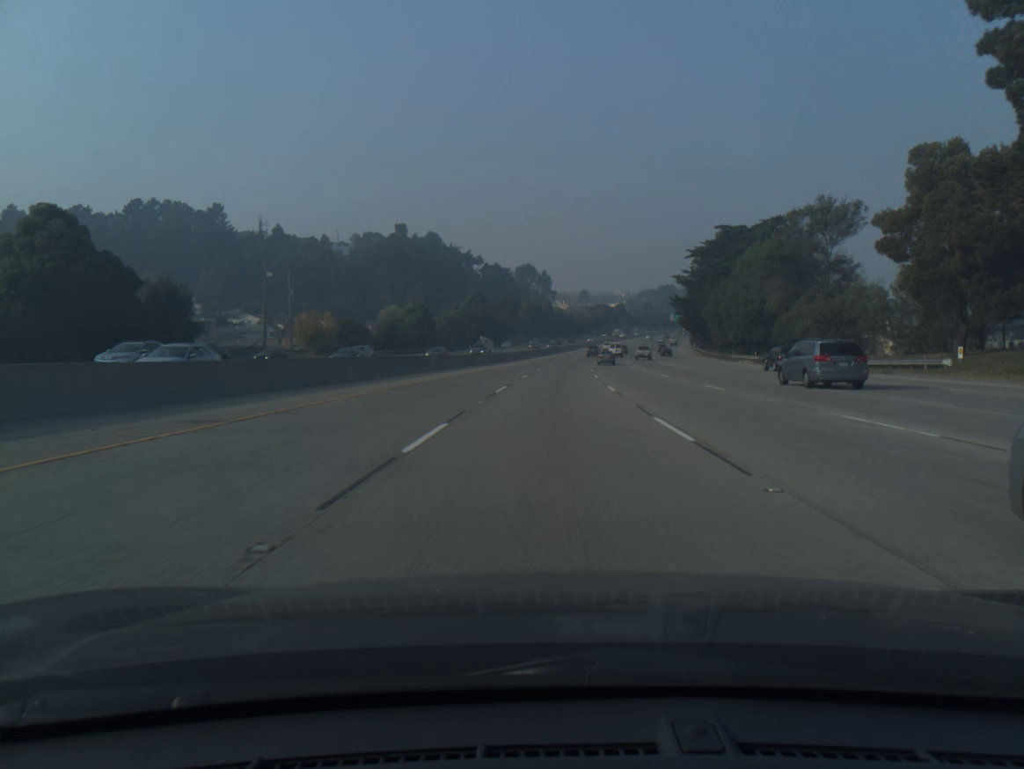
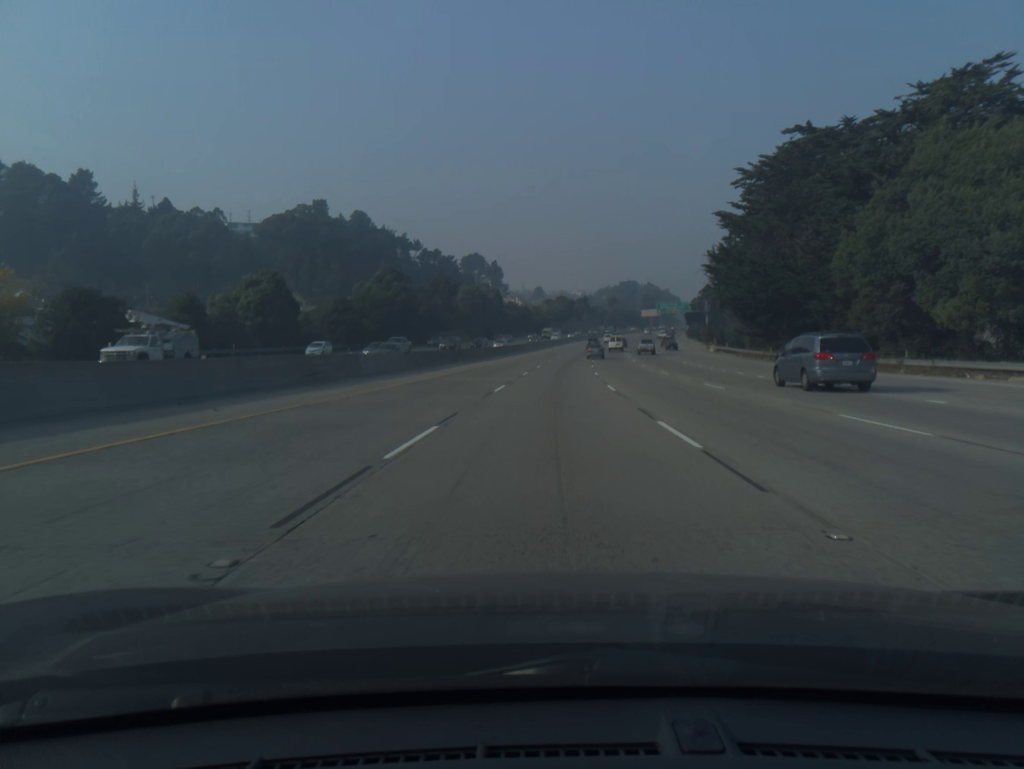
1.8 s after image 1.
(+1.8, +59.0) m; +3°
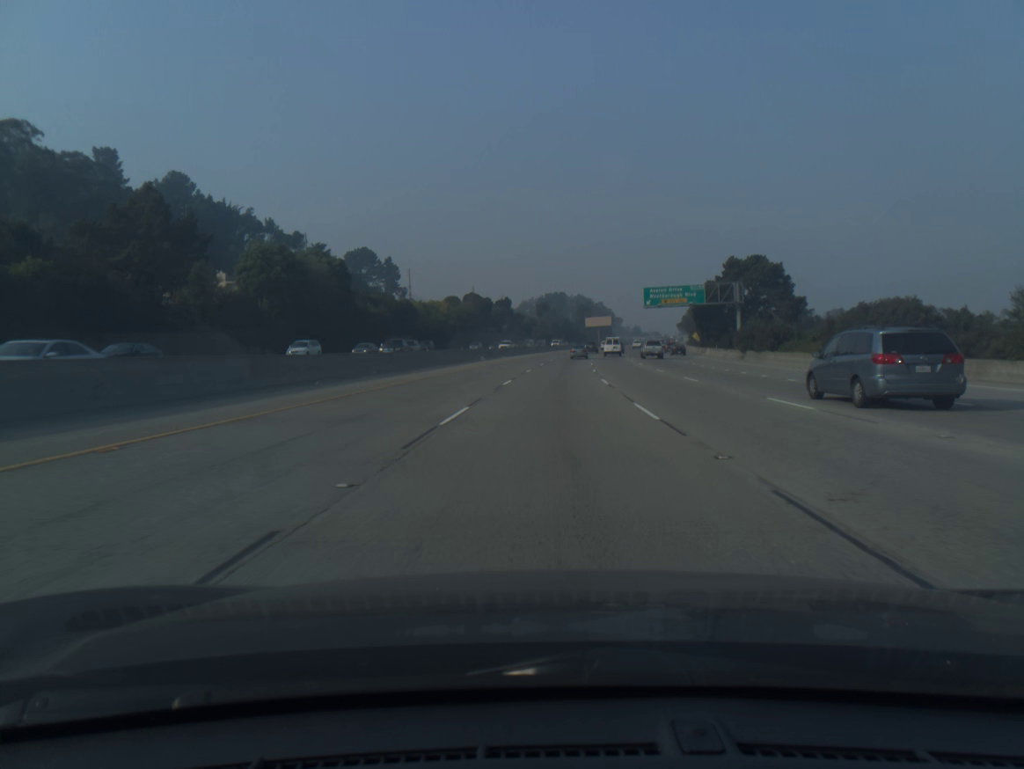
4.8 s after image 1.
(+4.8, +97.8) m; +6°
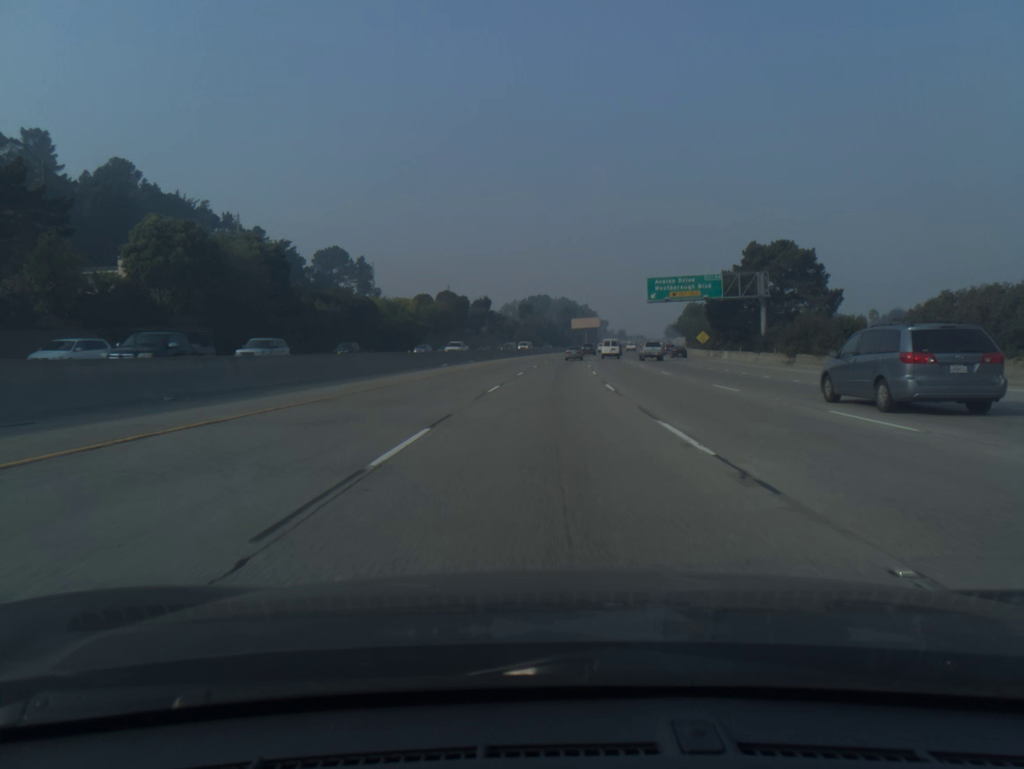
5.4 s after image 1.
(+0.2, +19.5) m; +1°
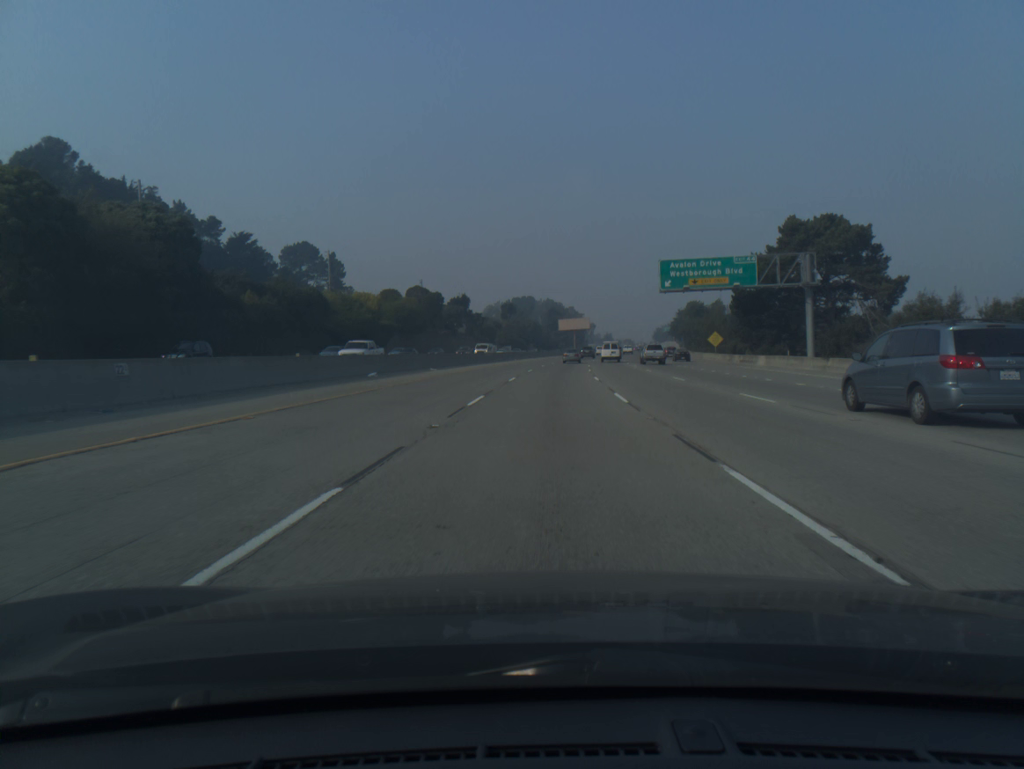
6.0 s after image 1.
(+0.2, +19.5) m; +1°
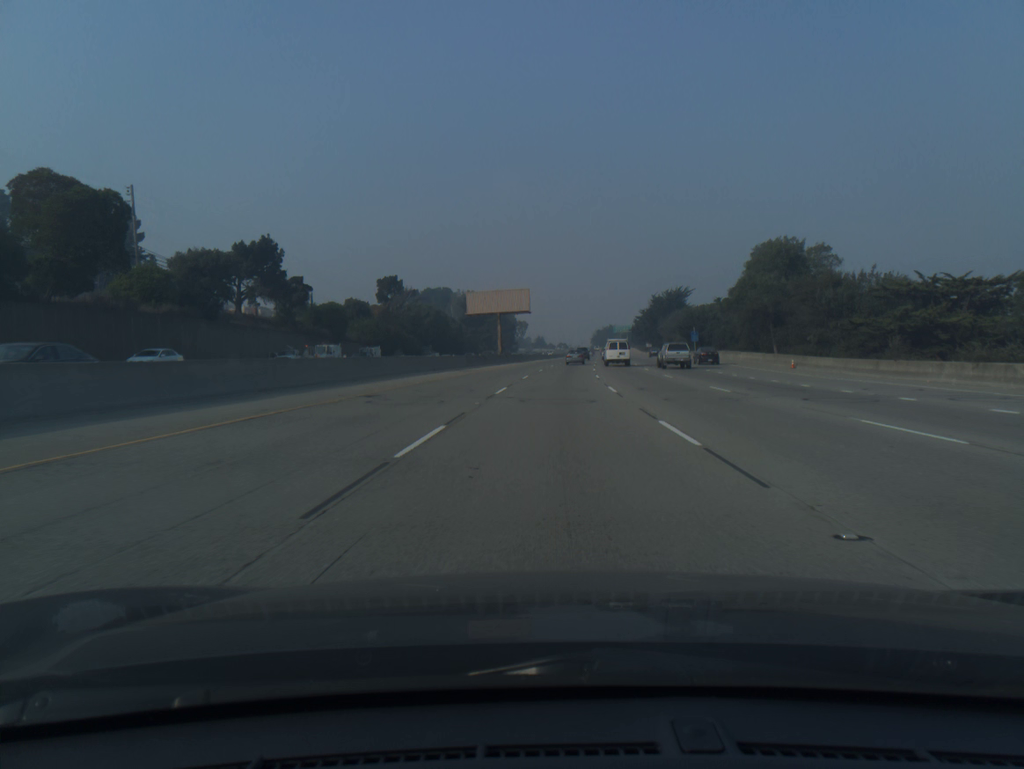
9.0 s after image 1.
(+4.3, +96.3) m; +5°
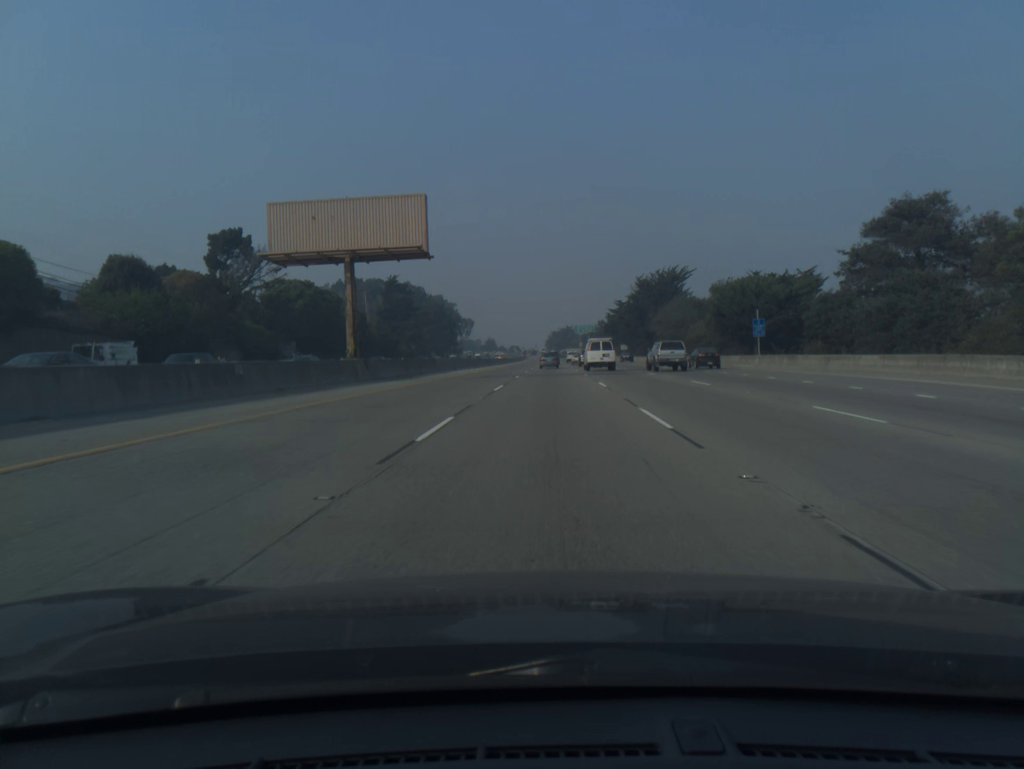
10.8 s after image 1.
(+1.7, +56.4) m; +3°
